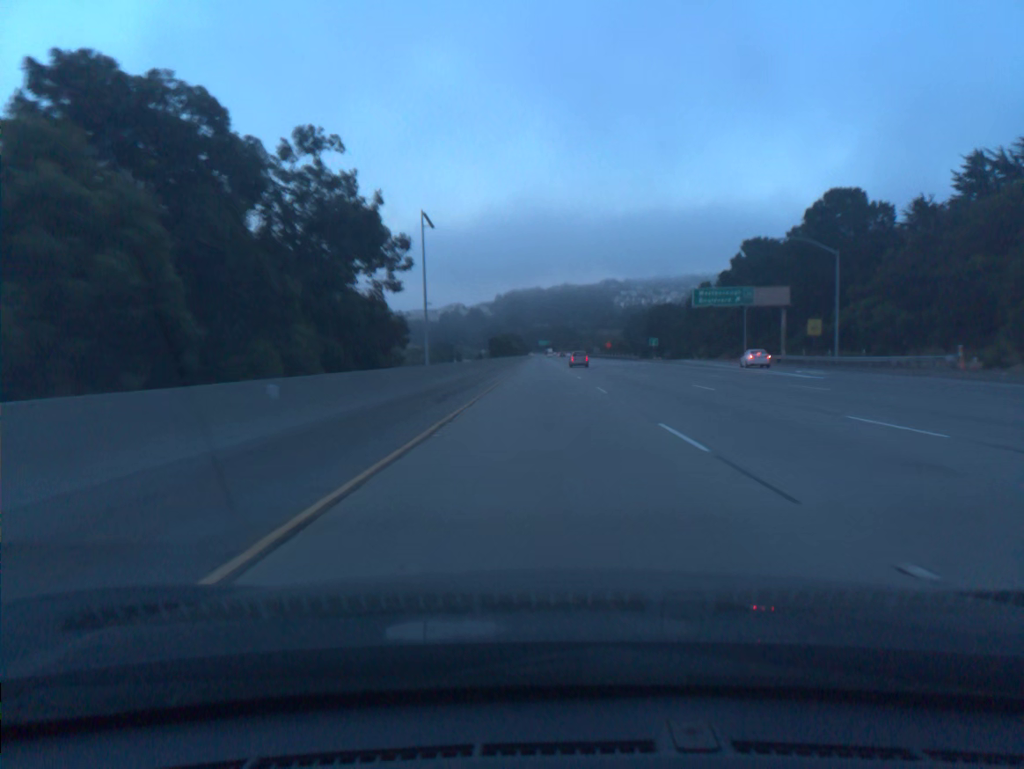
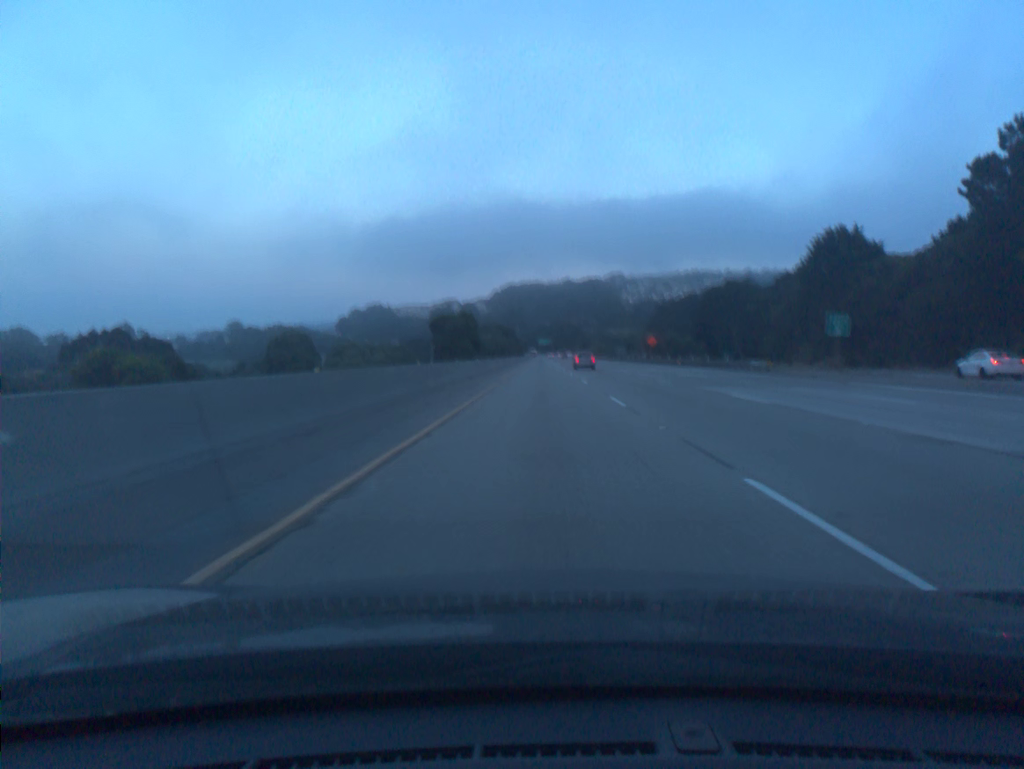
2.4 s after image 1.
(-0.1, +79.2) m; 0°
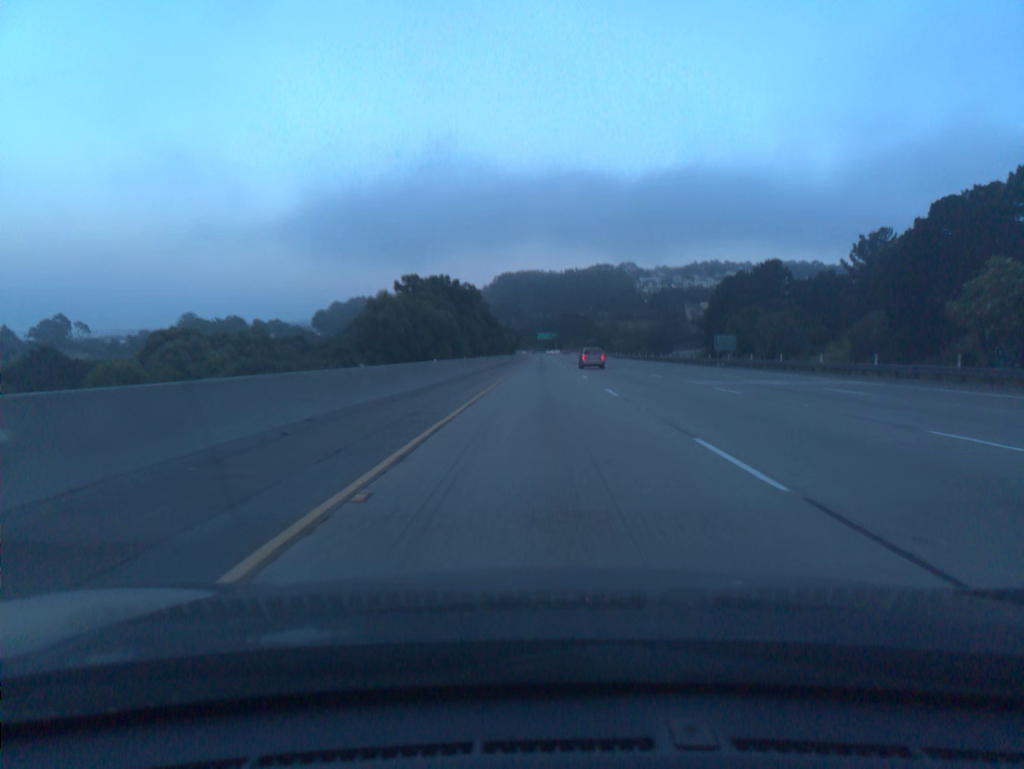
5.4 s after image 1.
(-0.2, +98.9) m; 0°
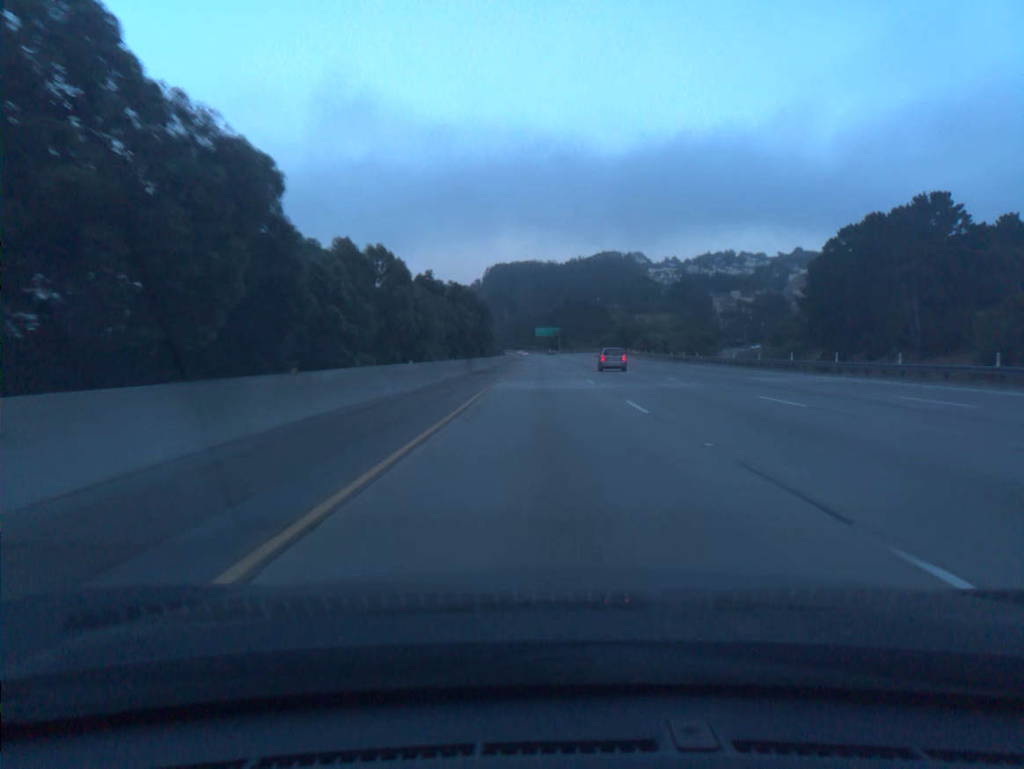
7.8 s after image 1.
(+0.1, +79.0) m; 0°
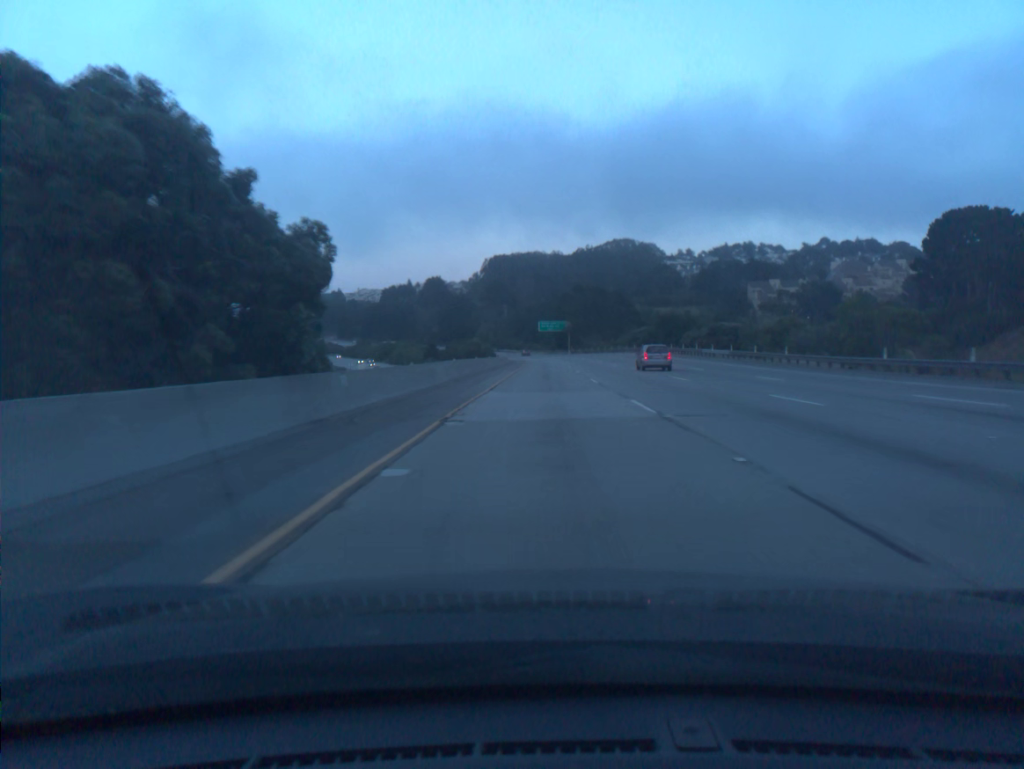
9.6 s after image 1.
(0.0, +59.2) m; 0°
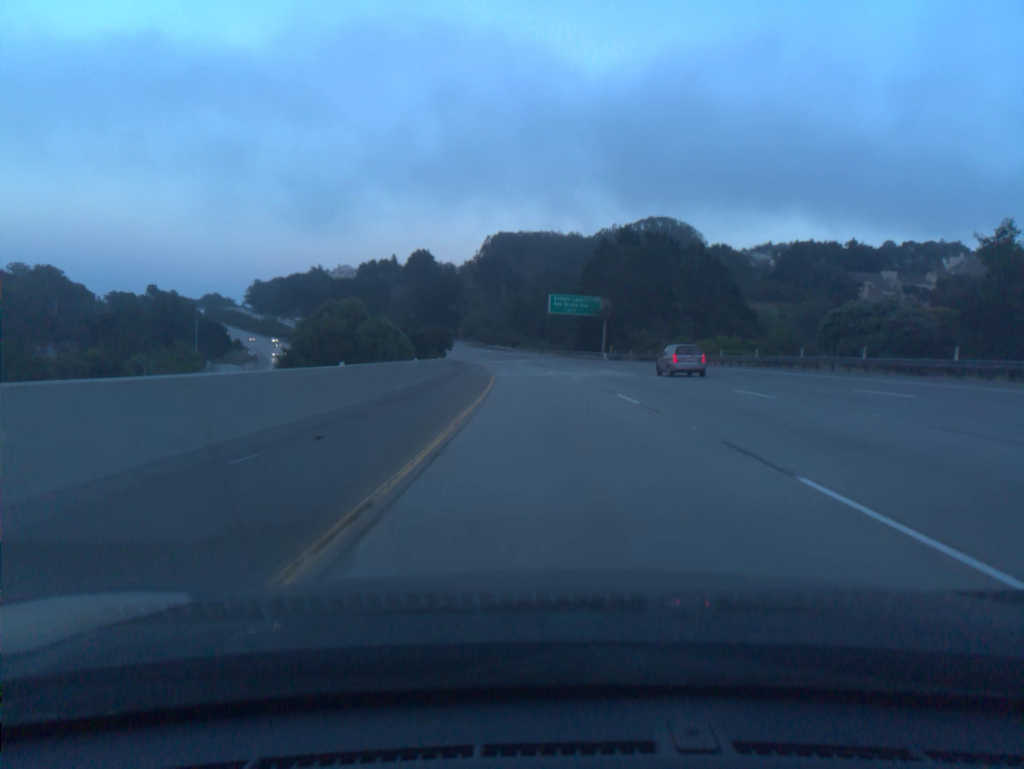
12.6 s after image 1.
(-0.3, +98.5) m; -1°
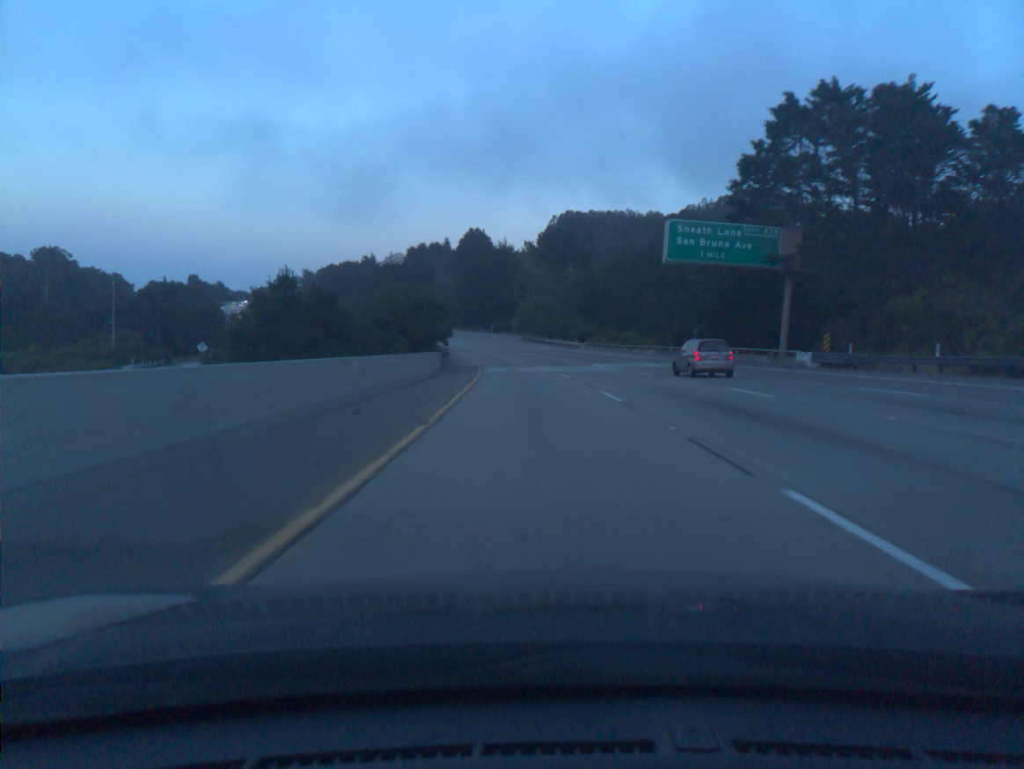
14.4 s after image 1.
(-2.0, +59.0) m; -5°
